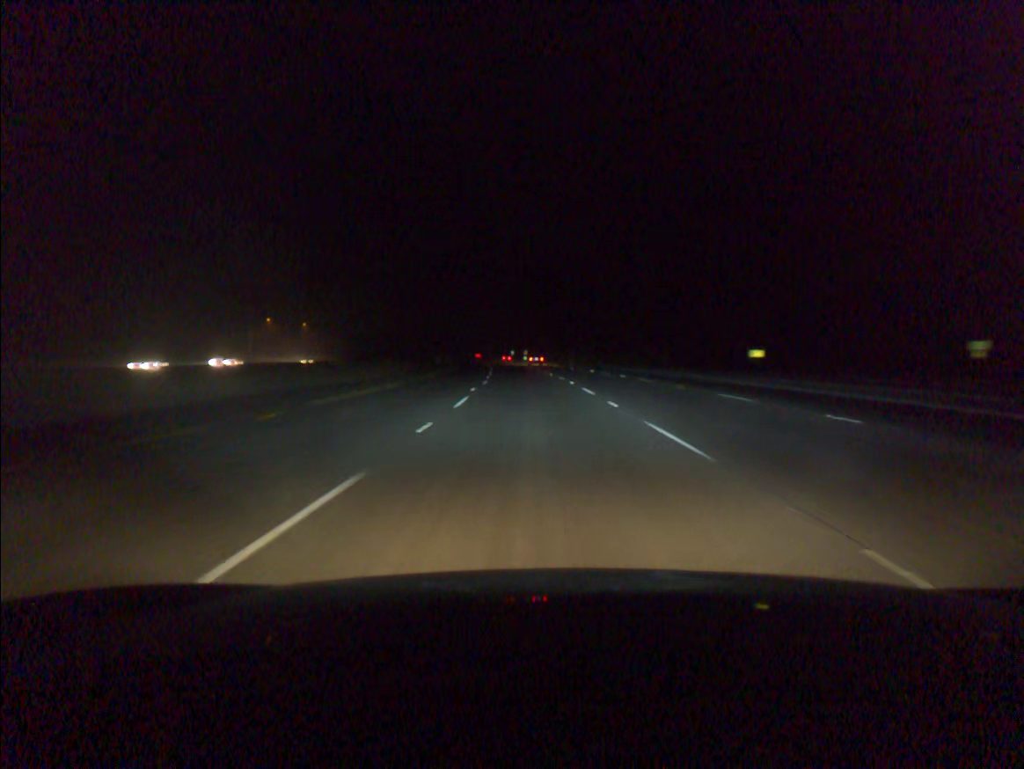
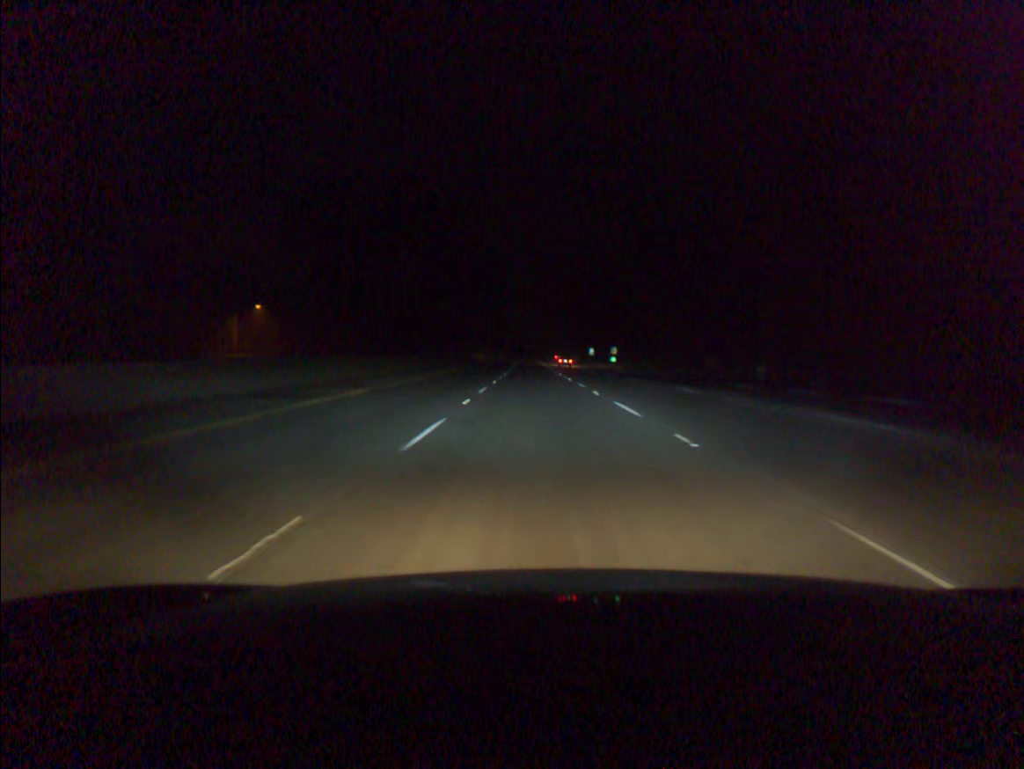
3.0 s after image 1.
(-4.7, +95.4) m; -5°
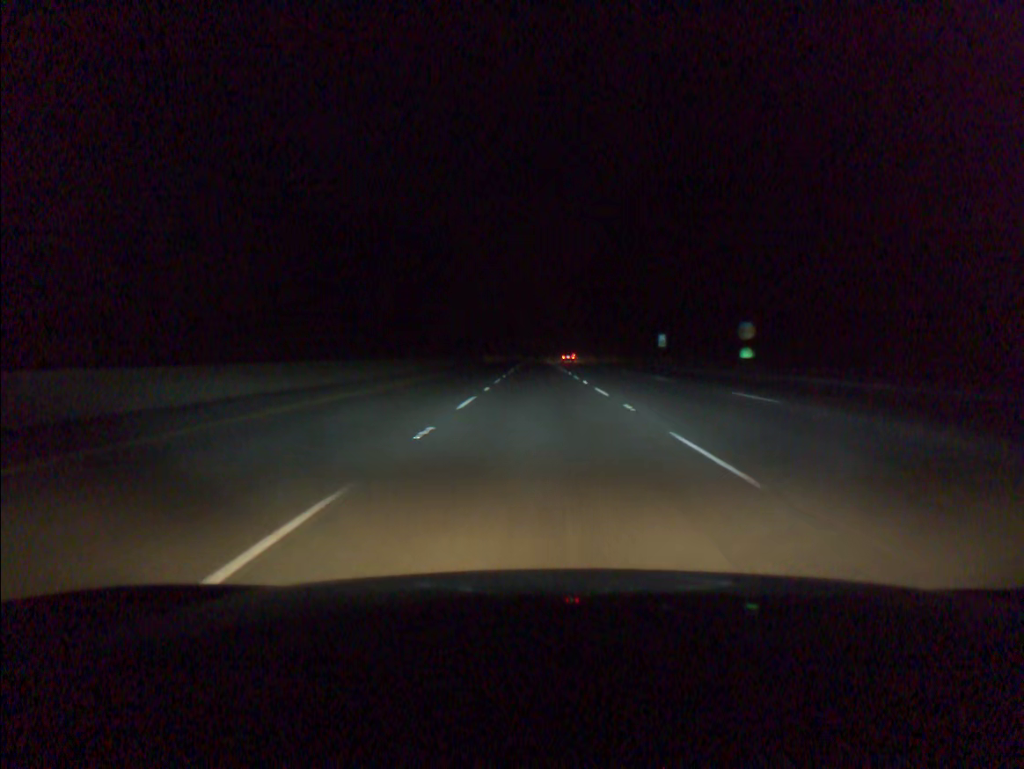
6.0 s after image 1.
(-1.3, +95.6) m; -1°
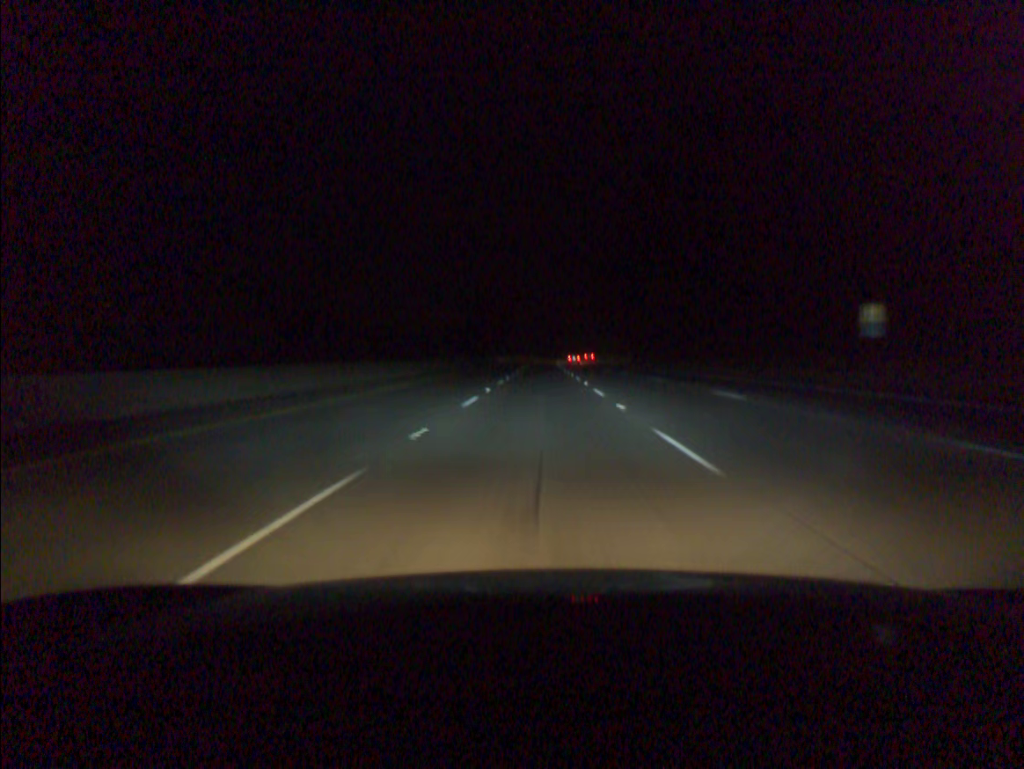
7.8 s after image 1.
(-0.2, +57.2) m; -1°
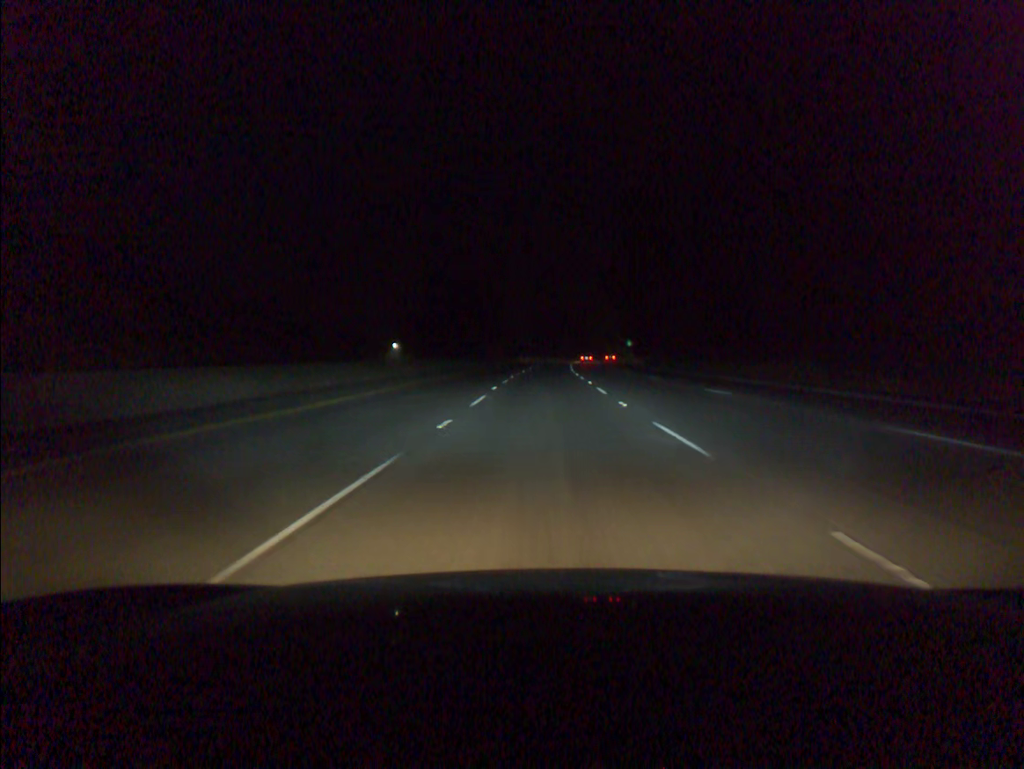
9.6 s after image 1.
(-0.1, +57.2) m; 0°
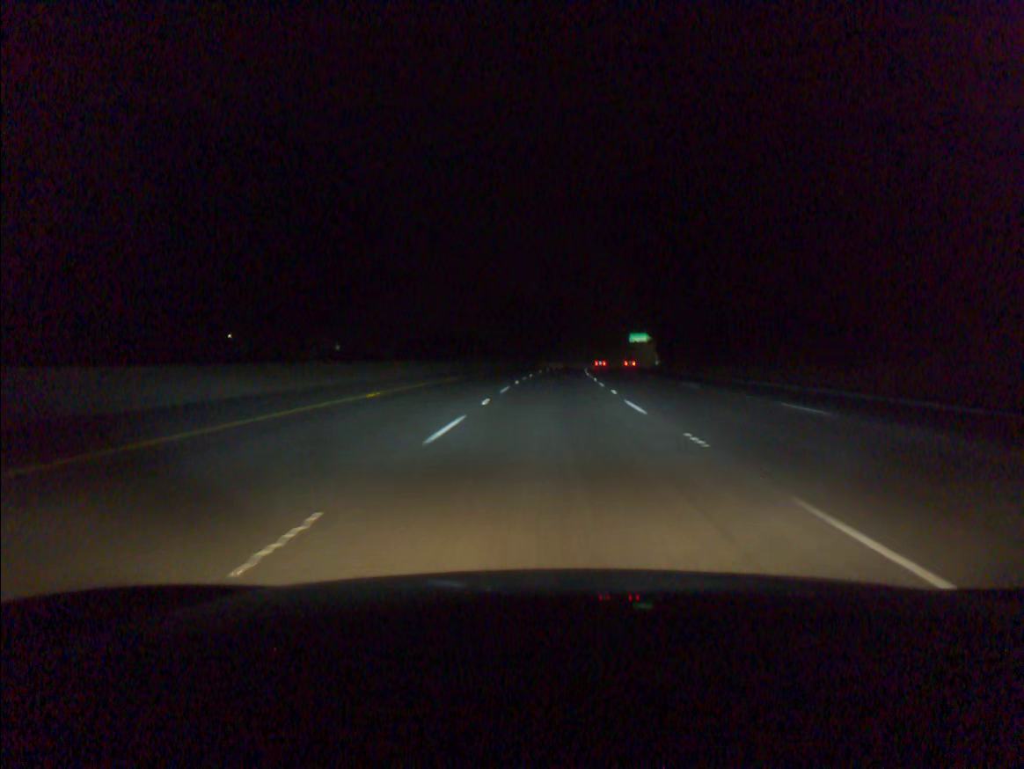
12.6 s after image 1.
(+1.5, +95.2) m; +2°
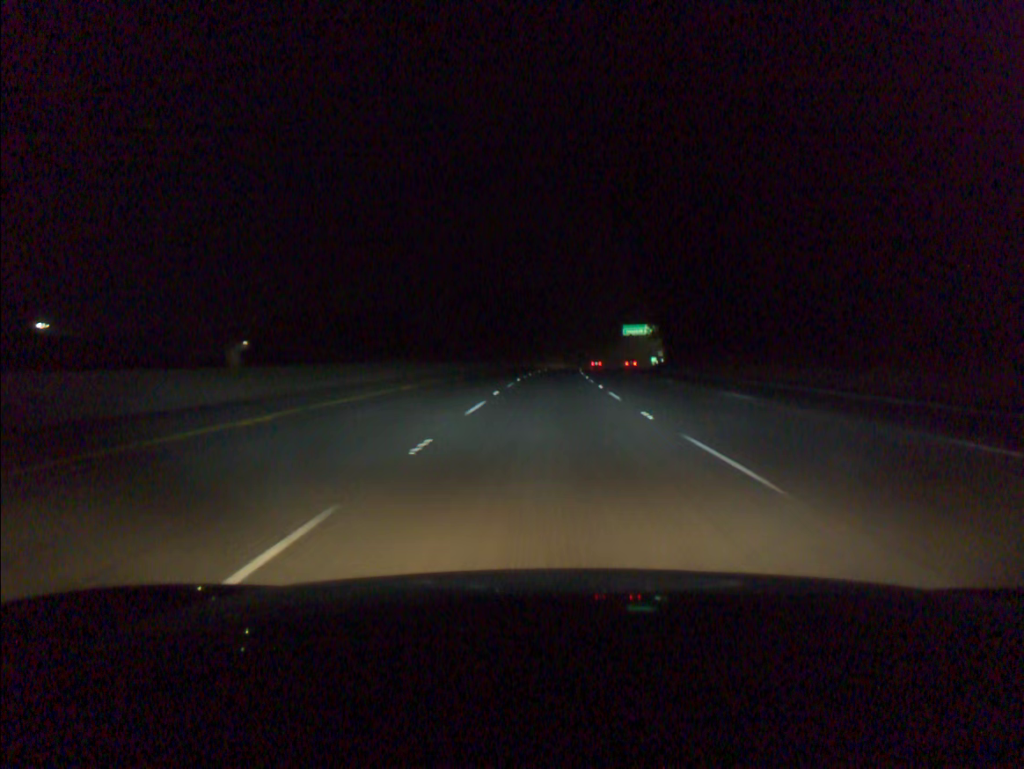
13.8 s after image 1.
(+0.6, +38.1) m; +2°
